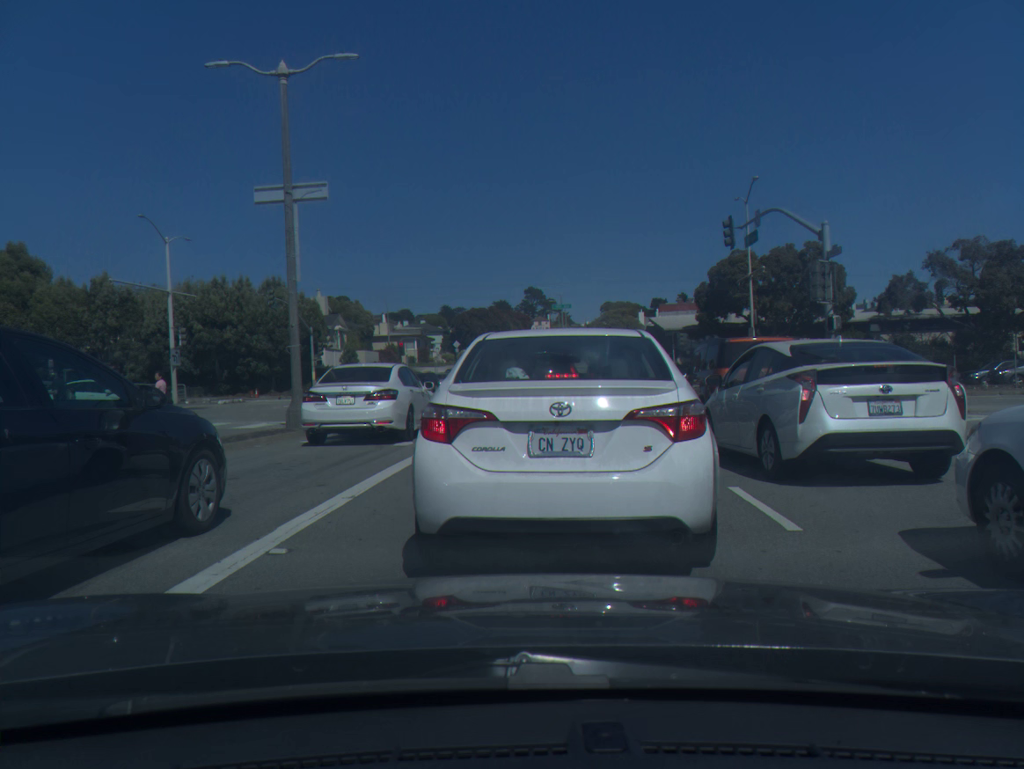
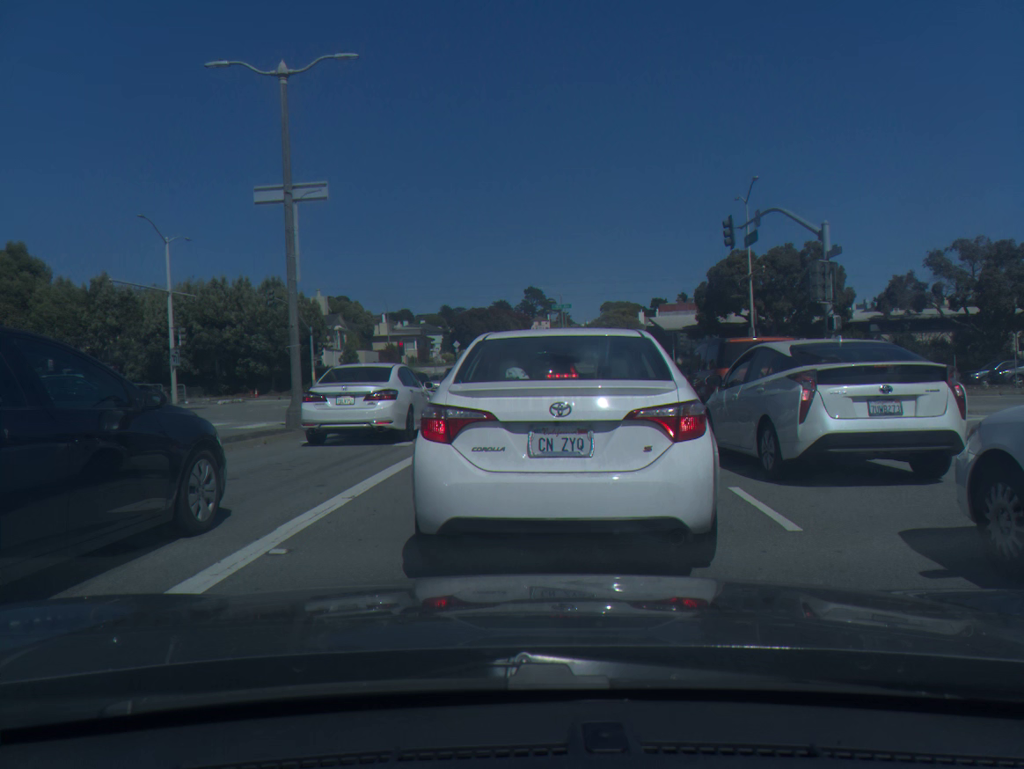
(0.0, 0.0) m; 0°
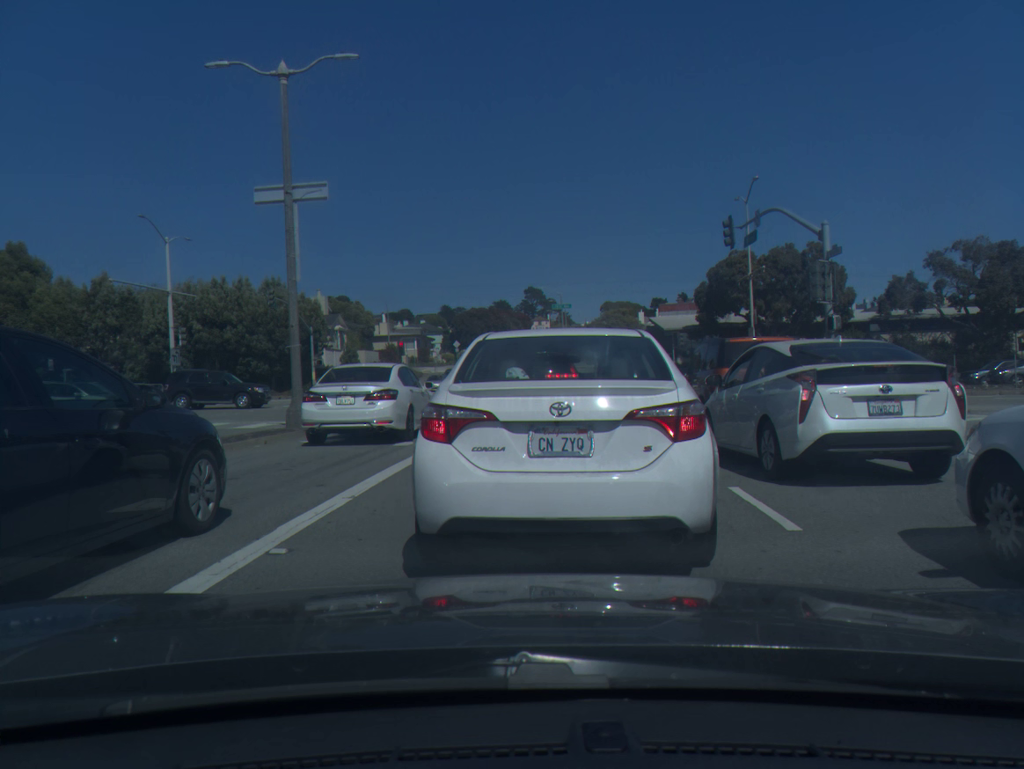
(0.0, 0.0) m; 0°
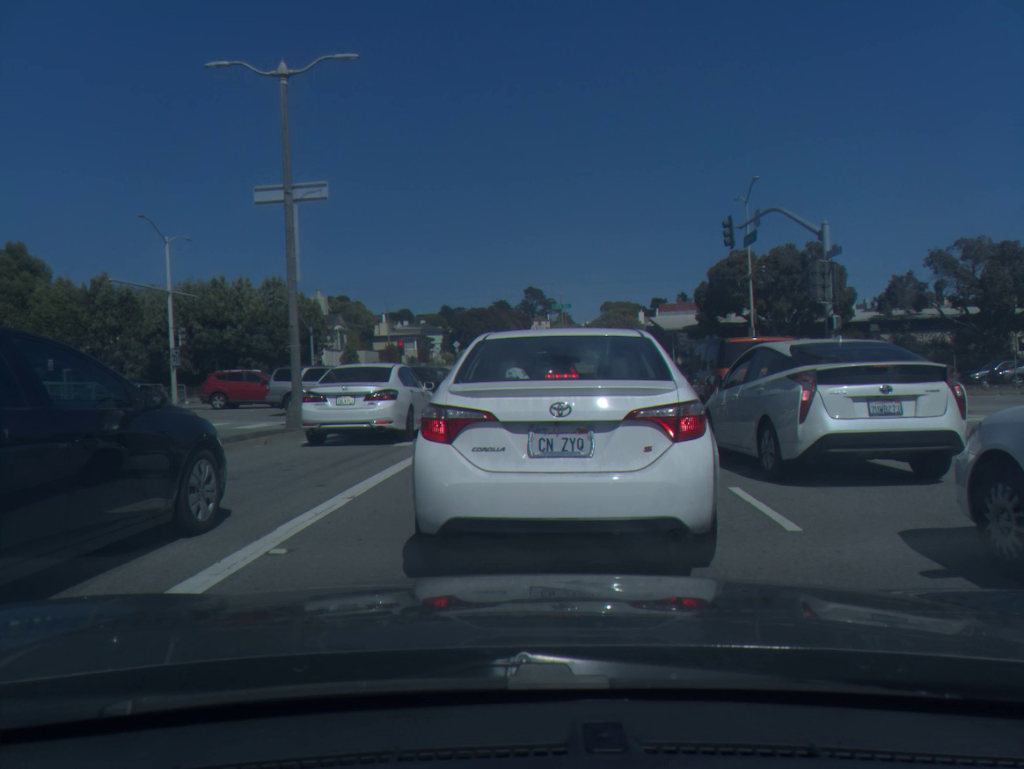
(-0.1, 0.0) m; 0°
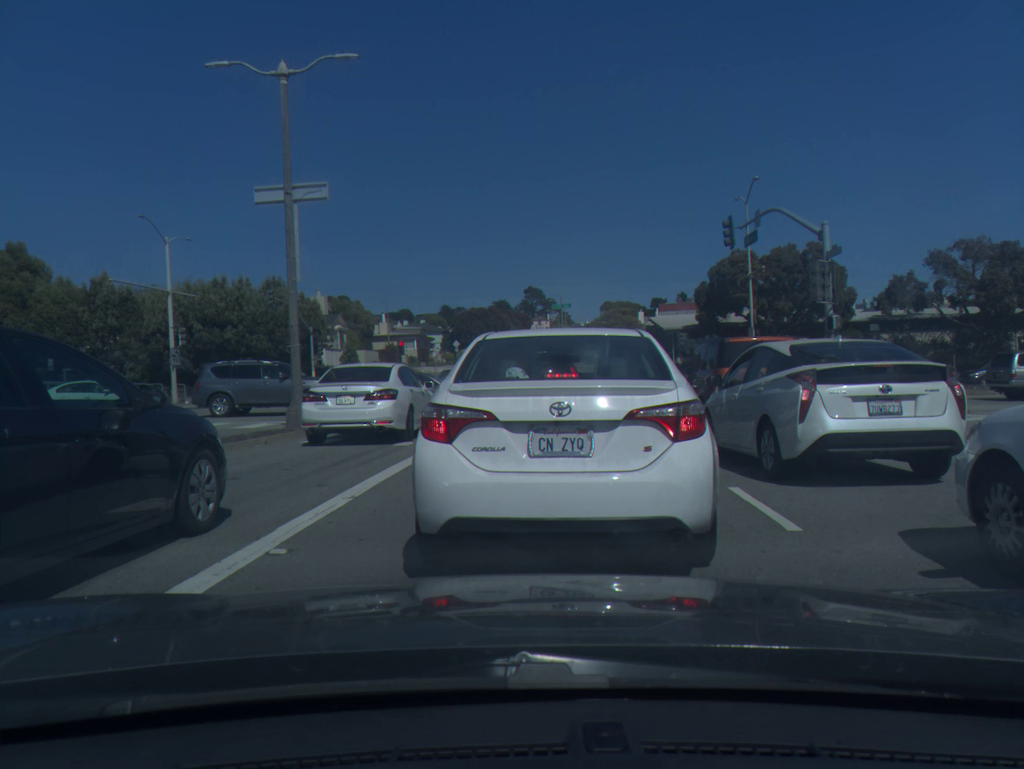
(0.0, 0.0) m; 0°
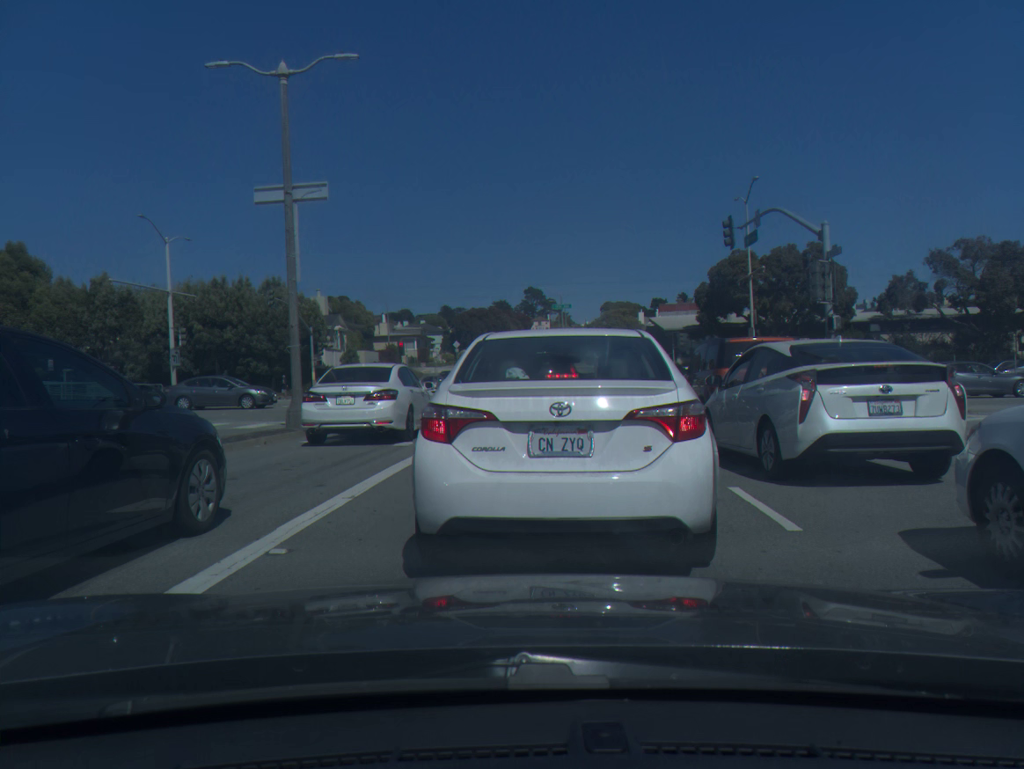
(0.0, 0.0) m; 0°
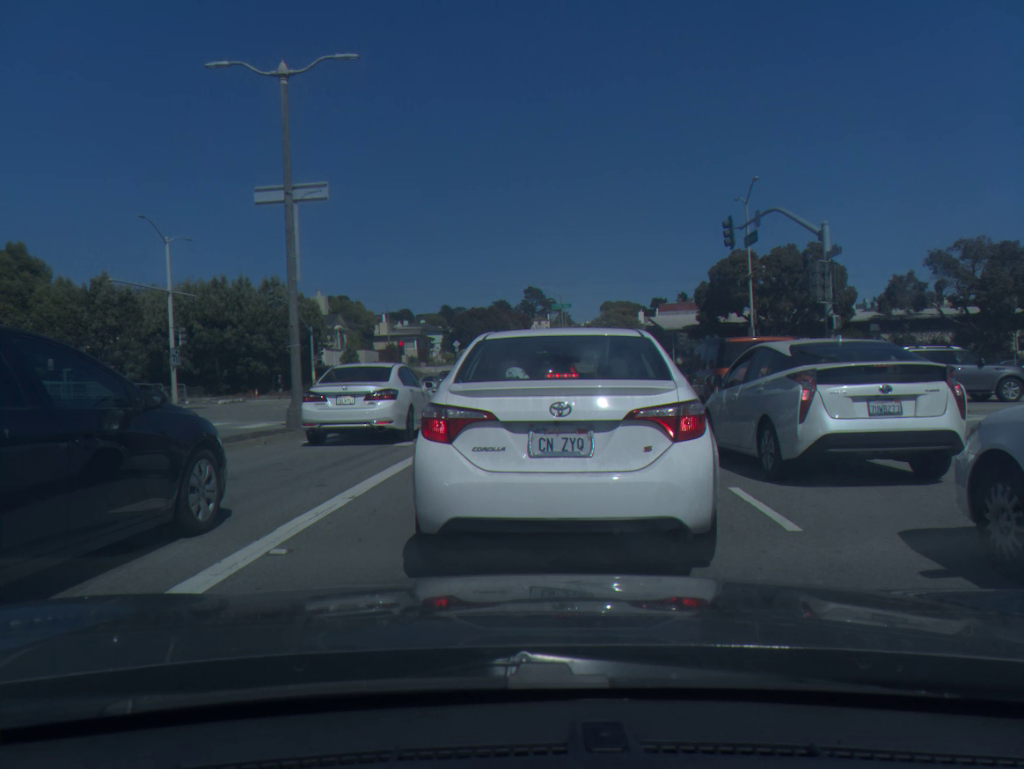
(0.0, 0.0) m; 0°
